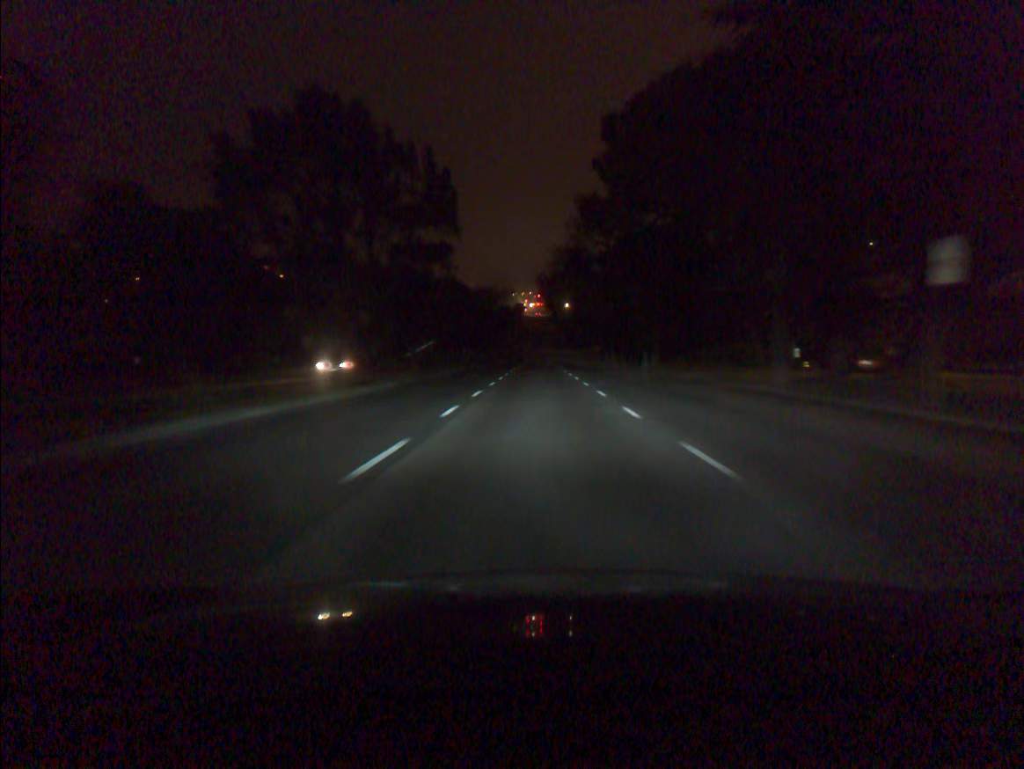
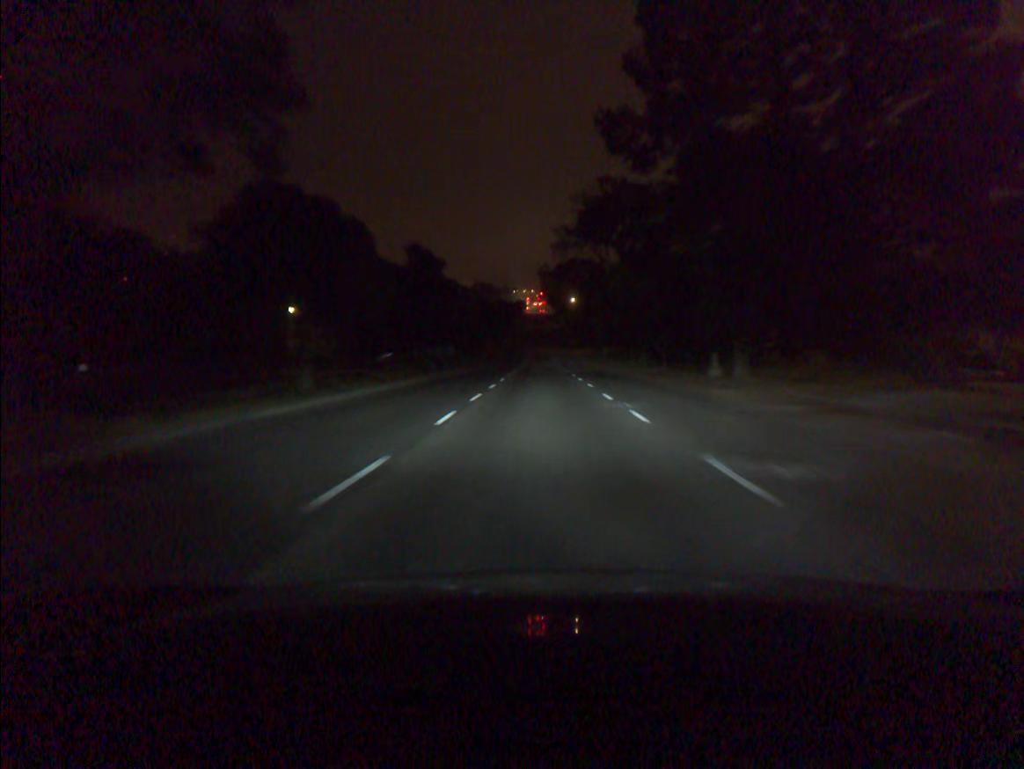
(0.0, +23.1) m; 0°
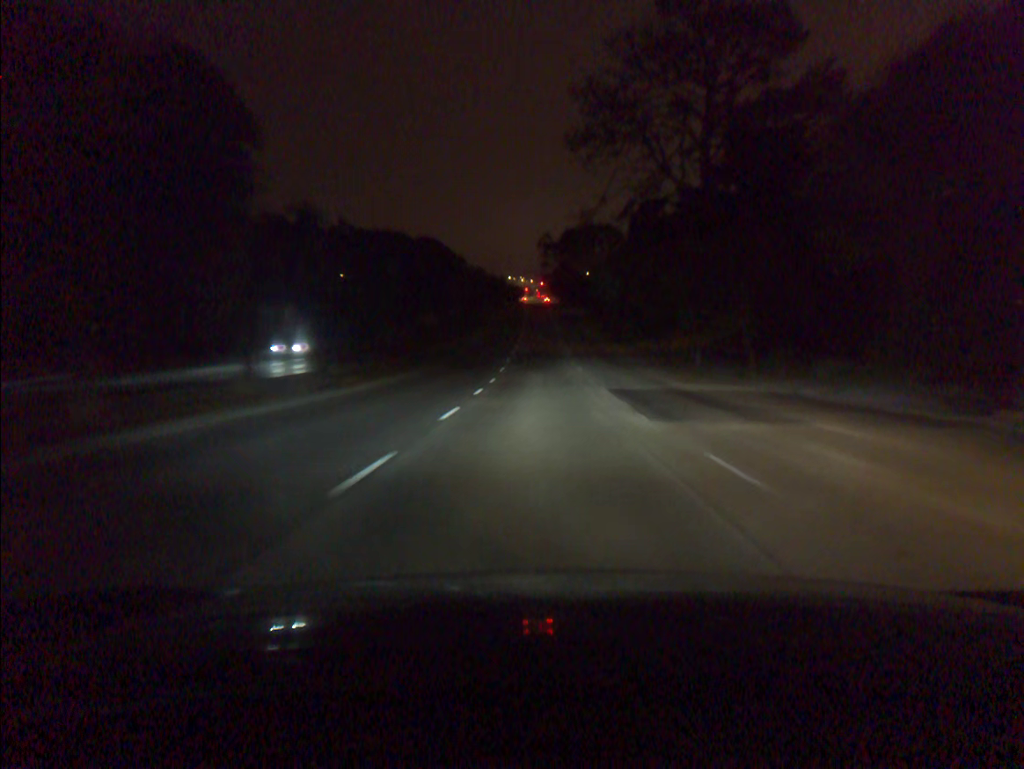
(+0.1, +57.8) m; 0°
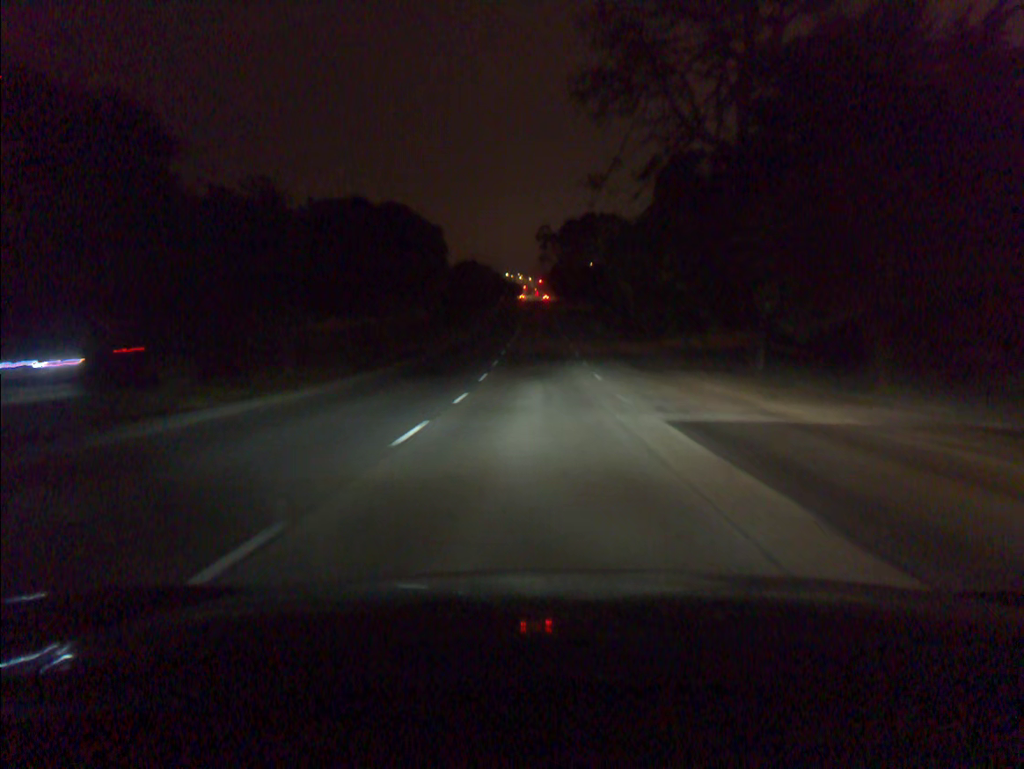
(0.0, +11.6) m; 0°
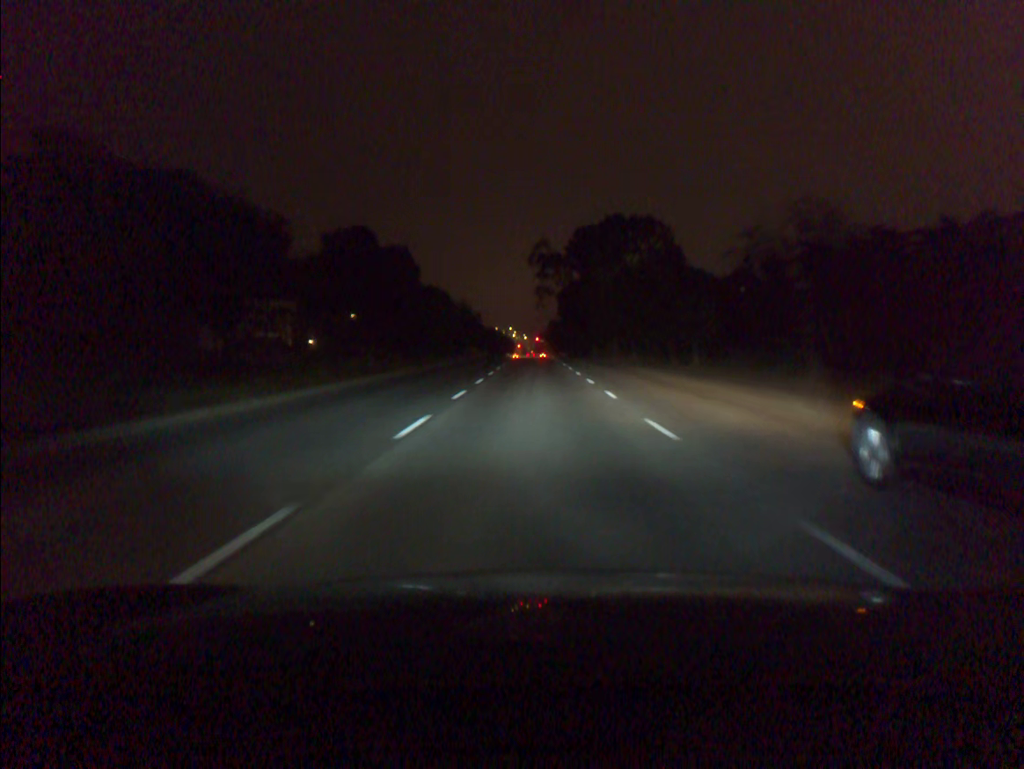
(-0.2, +56.9) m; 0°
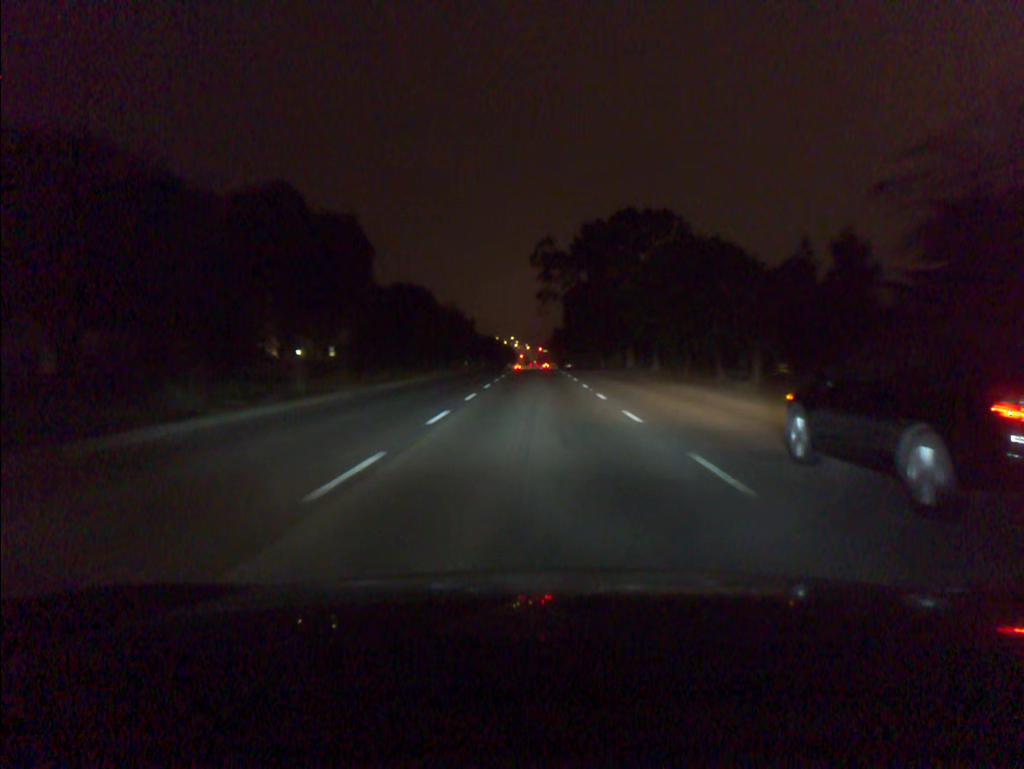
(0.0, +11.1) m; 0°
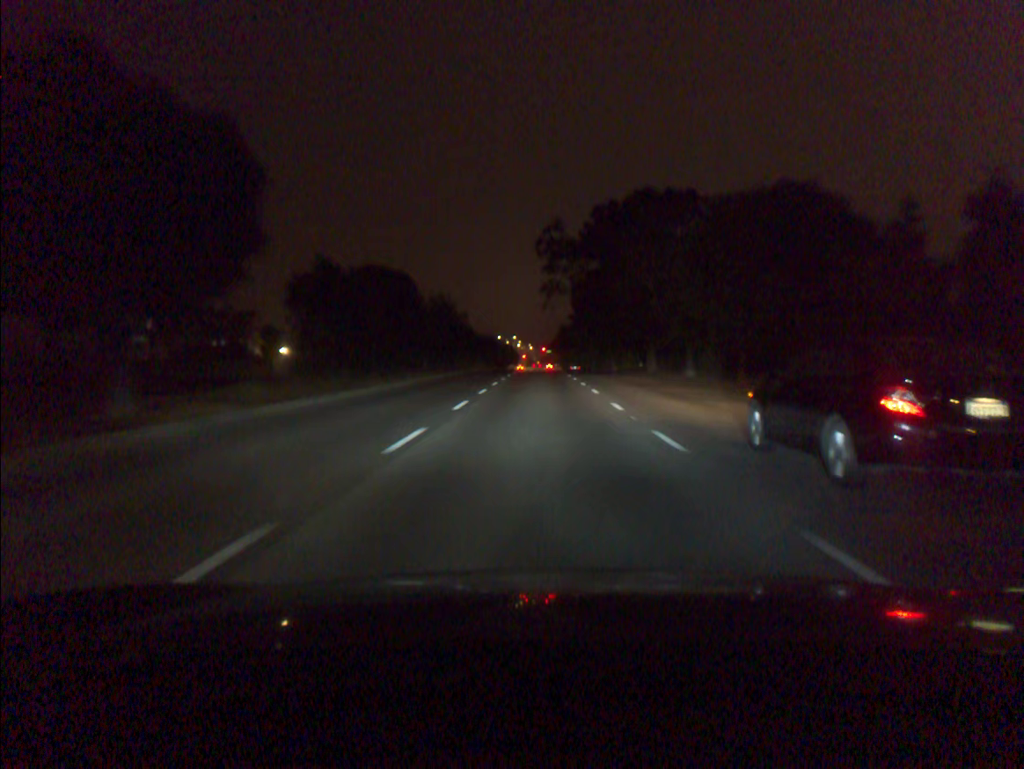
(0.0, +11.0) m; 0°
